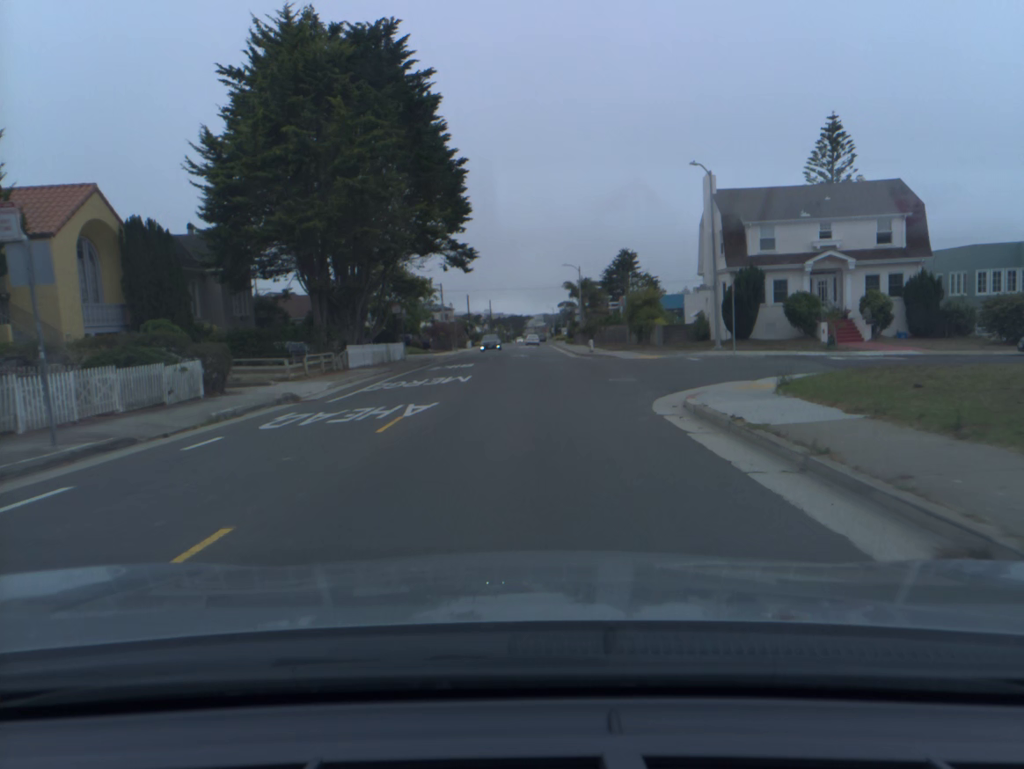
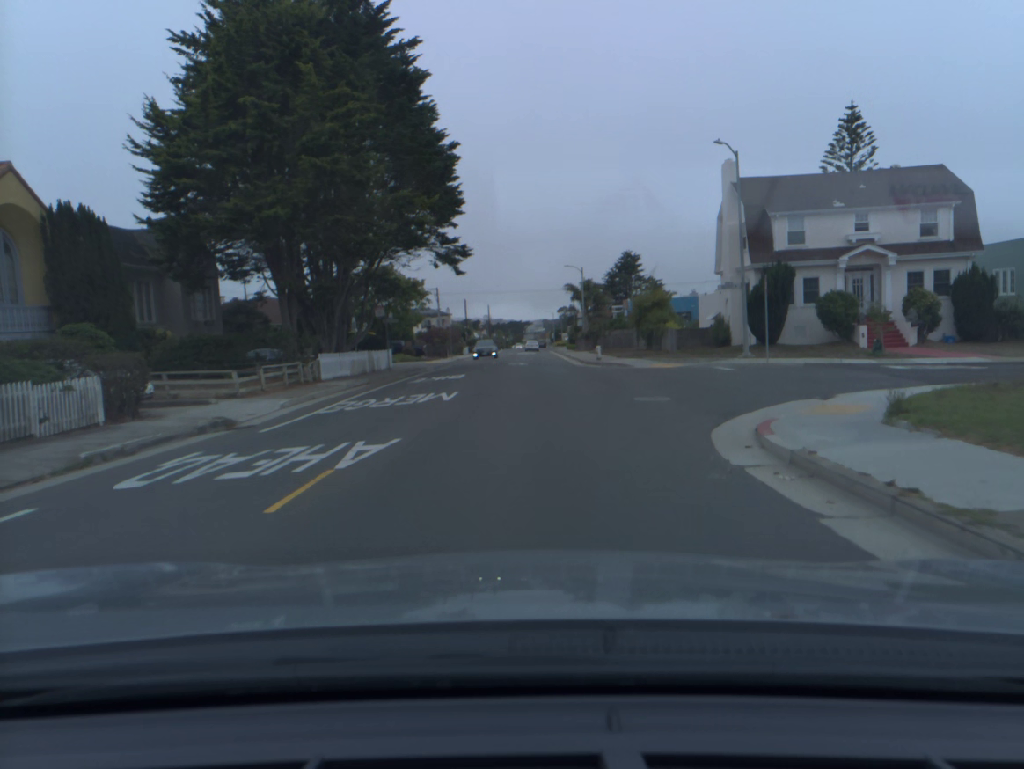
(0.0, +4.8) m; 0°
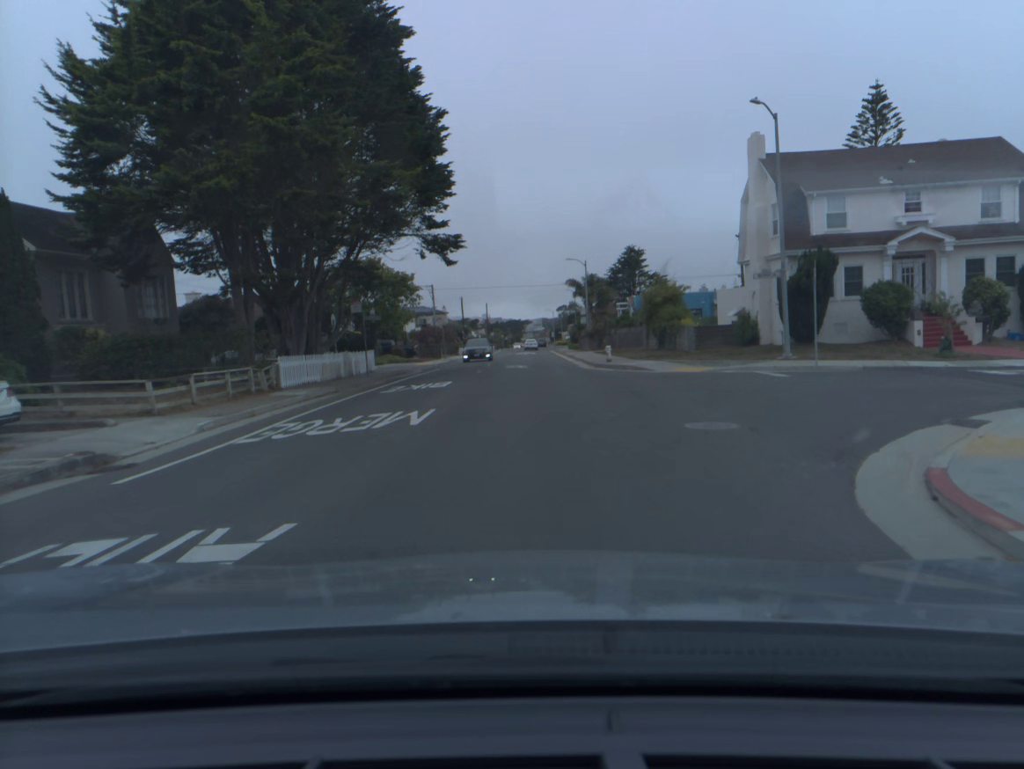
(0.0, +5.0) m; 0°
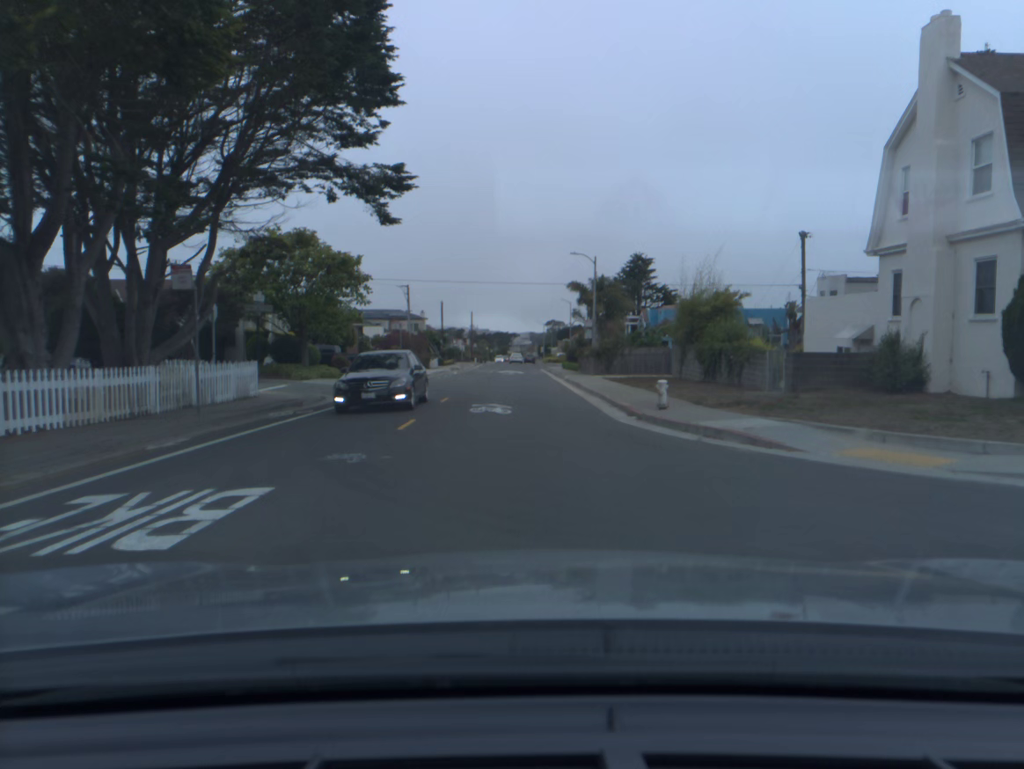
(+0.1, +16.3) m; +1°
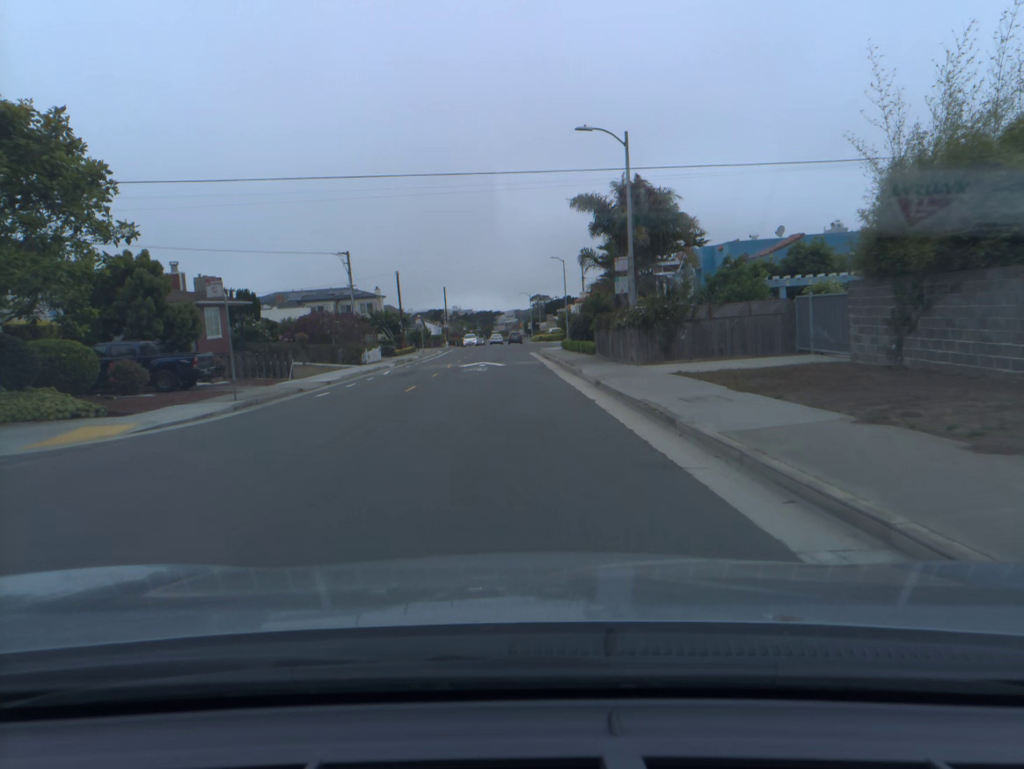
(+0.4, +24.7) m; +1°
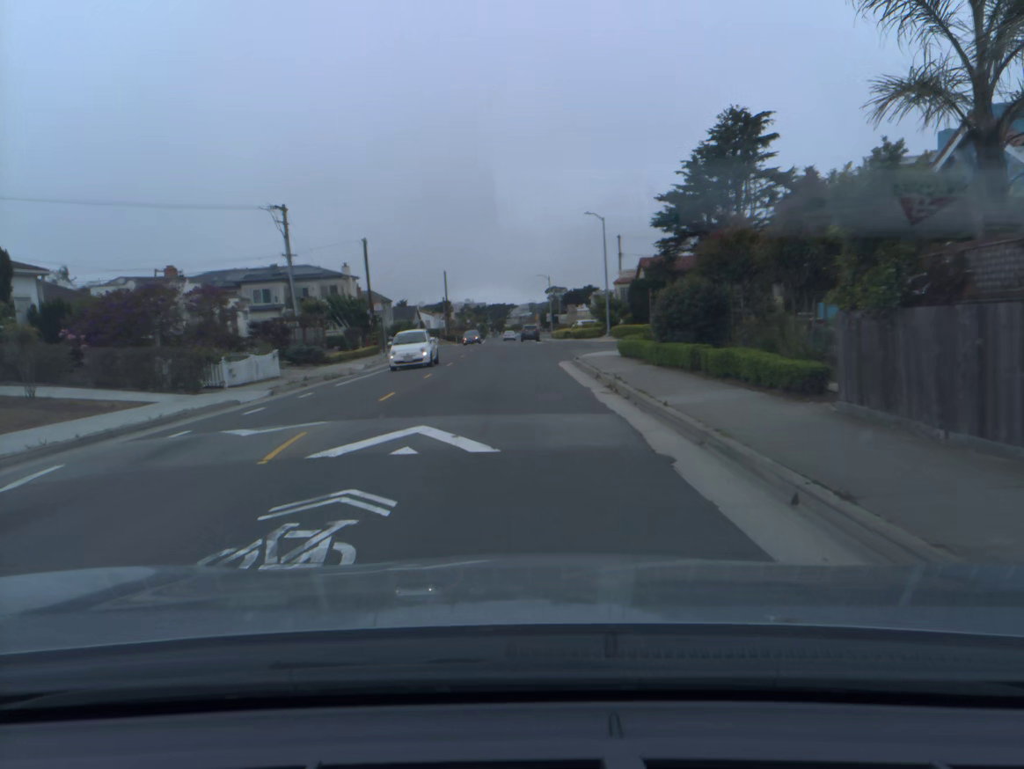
(-0.3, +26.5) m; -1°
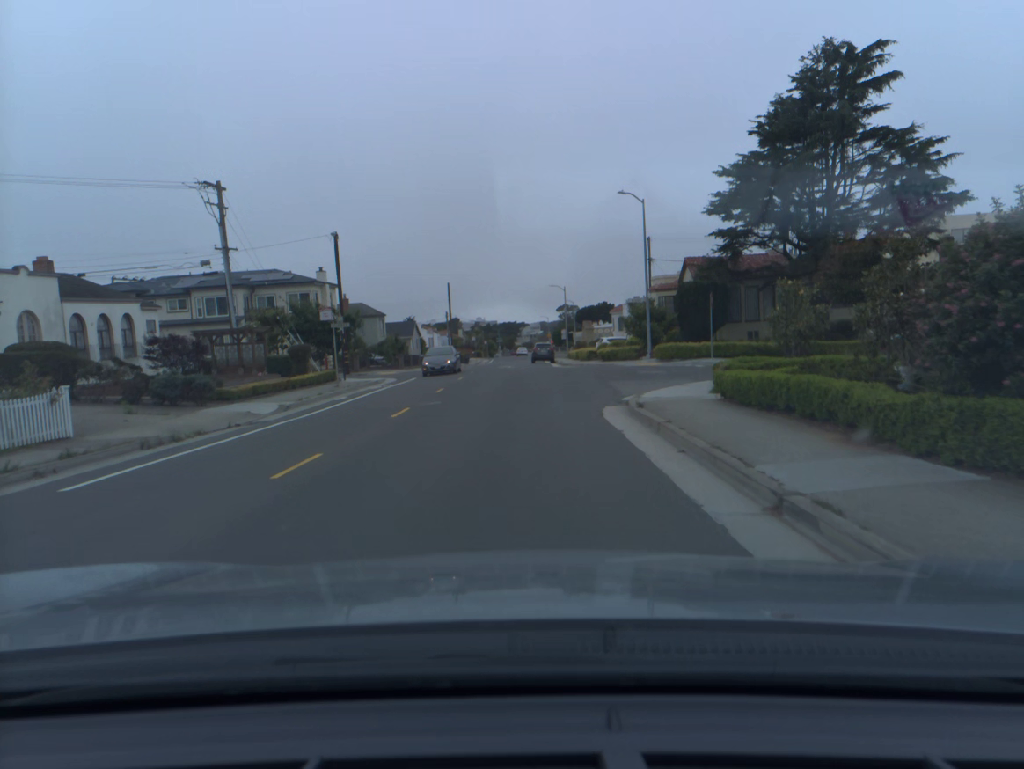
(-0.1, +14.8) m; -1°
